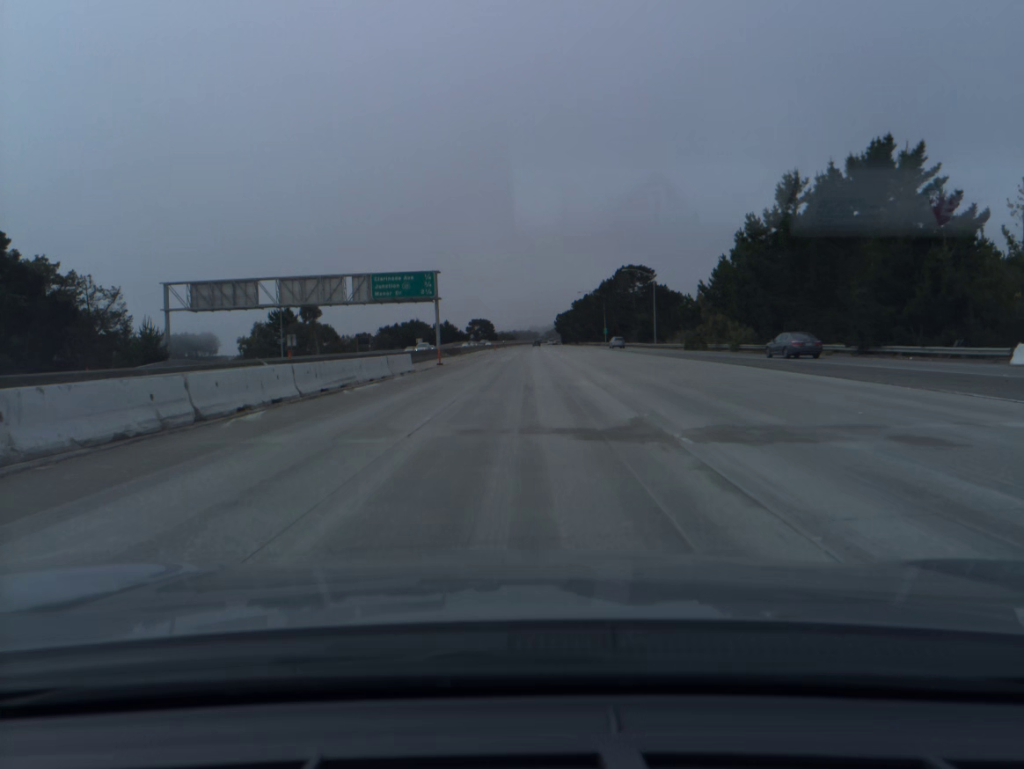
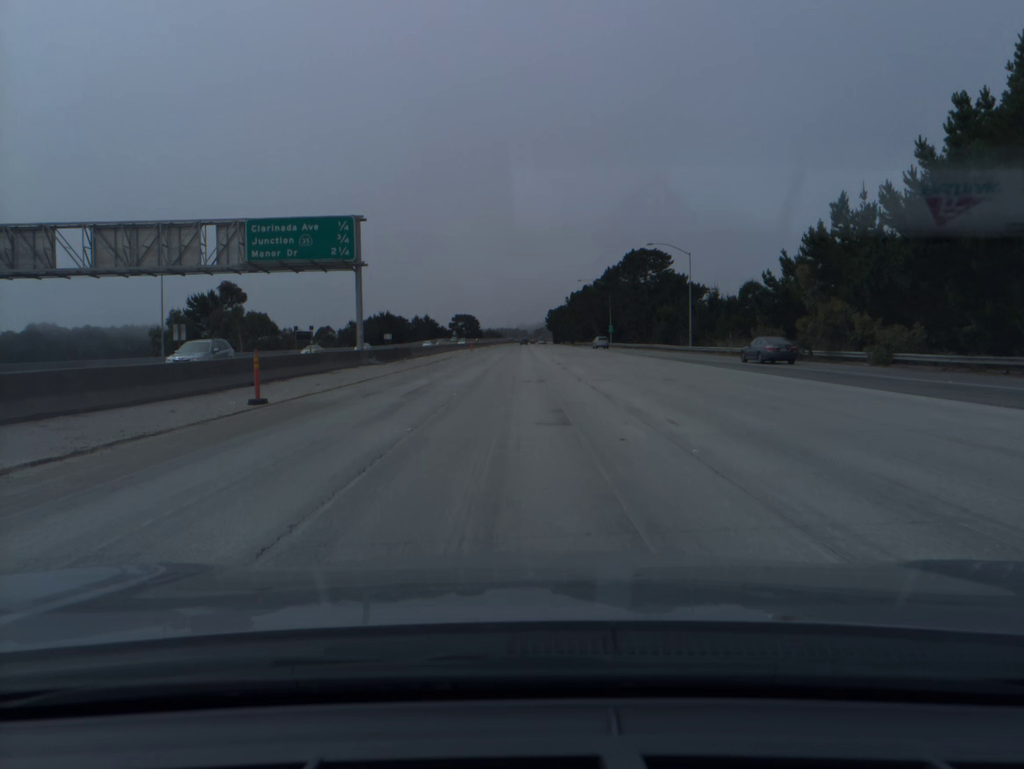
(+0.4, +31.6) m; +1°
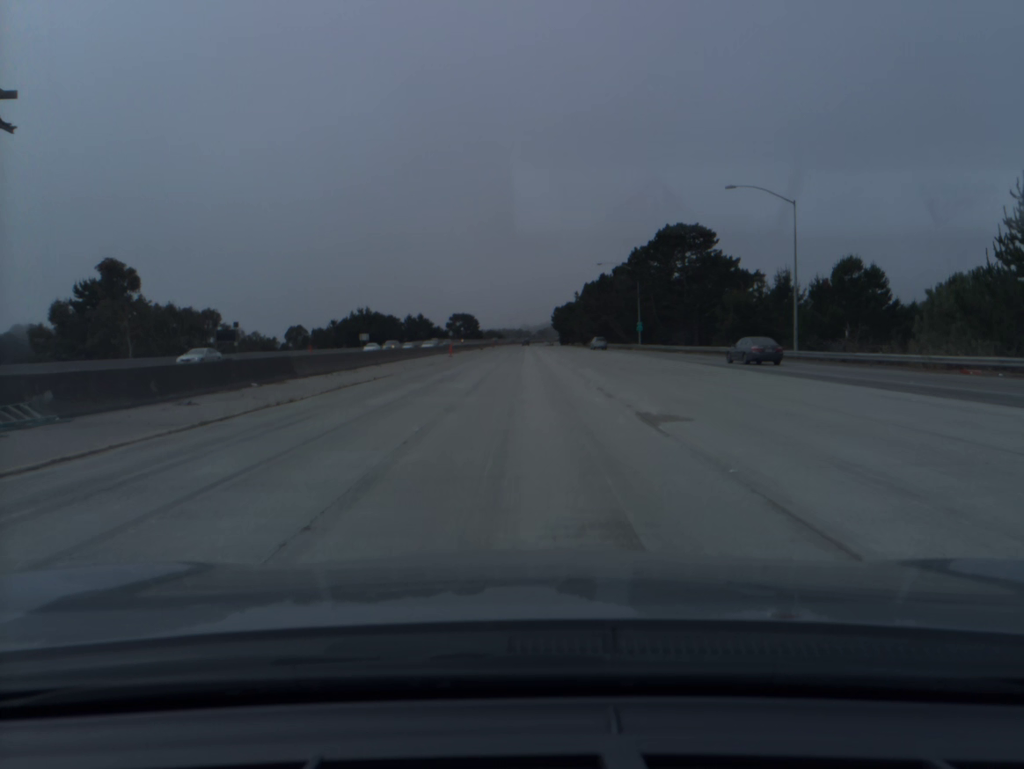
(0.0, +31.7) m; 0°
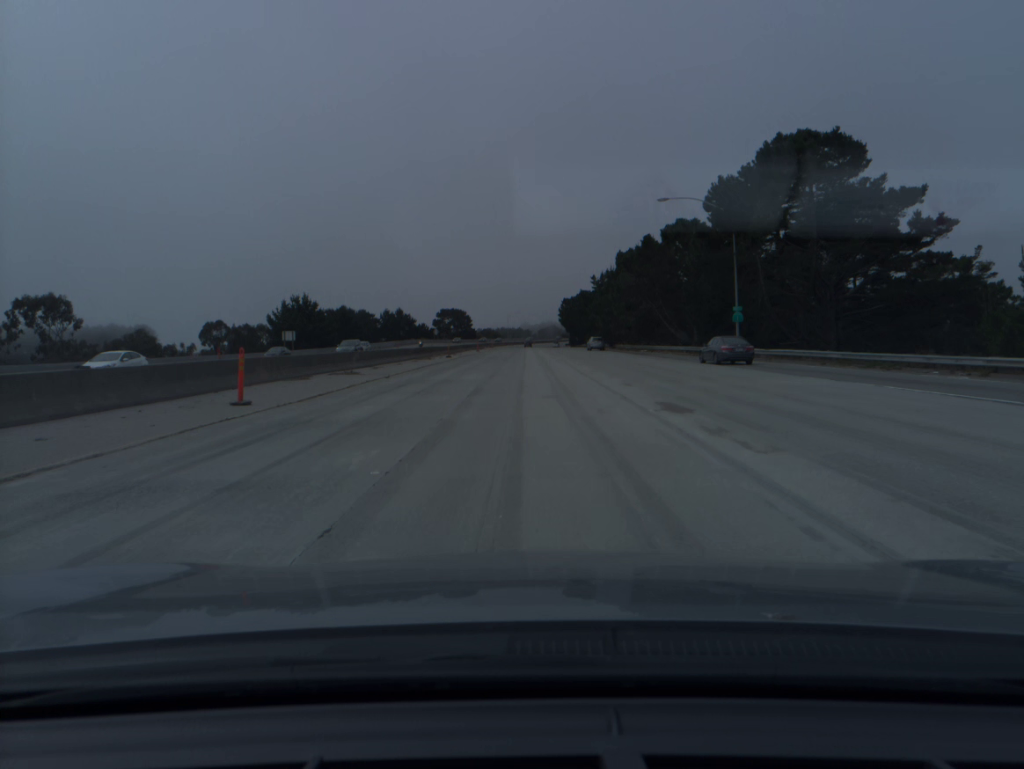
(0.0, +47.6) m; 0°
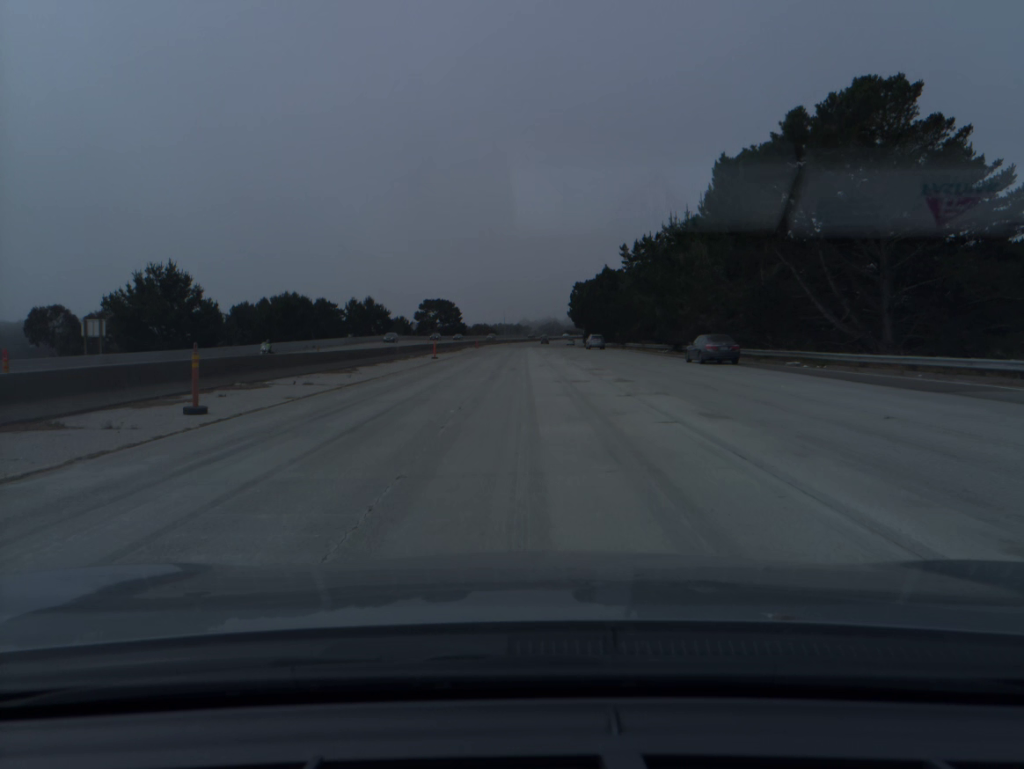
(-0.1, +47.4) m; 0°
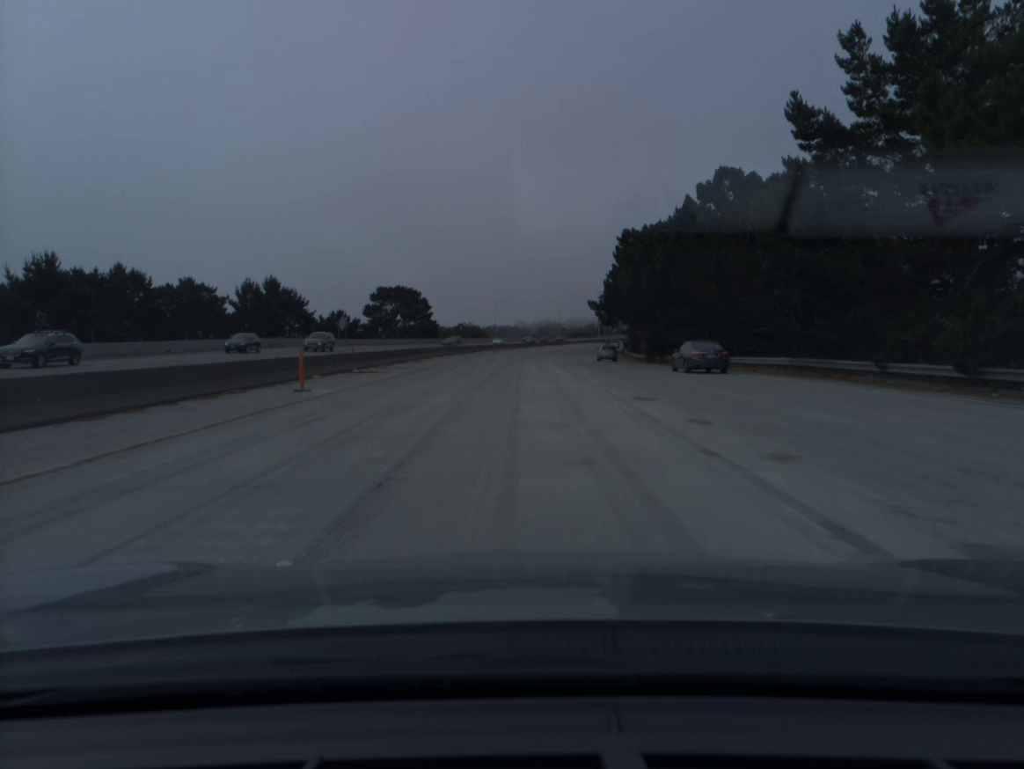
(+0.3, +76.7) m; 0°
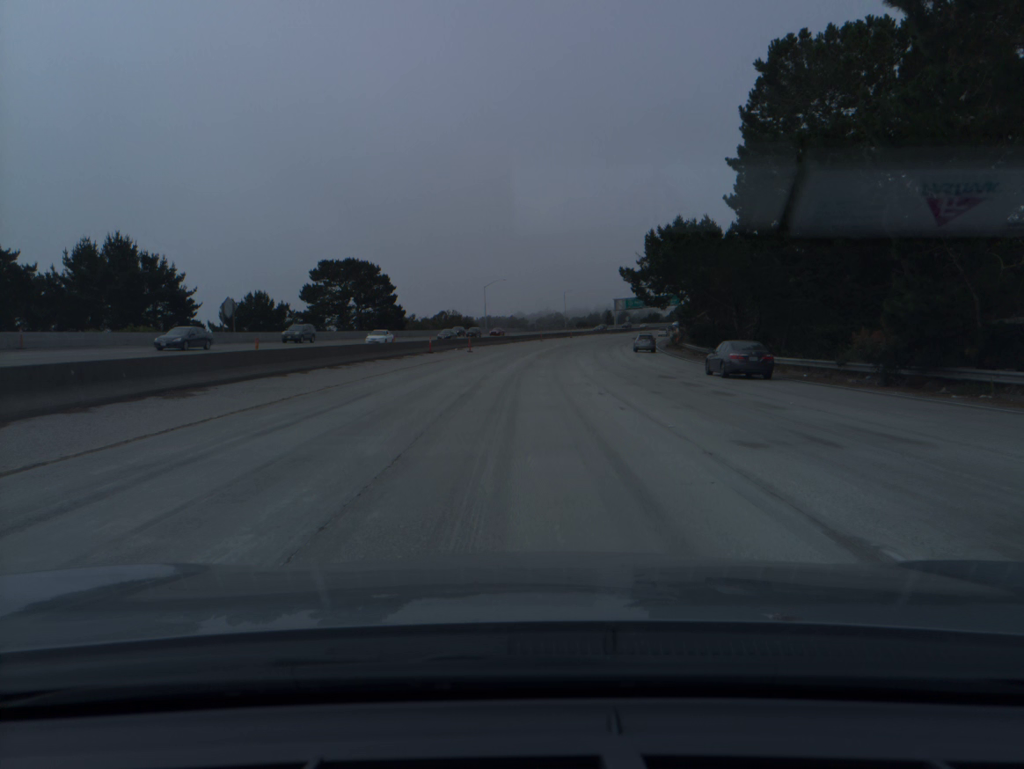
(+0.1, +46.1) m; 0°
